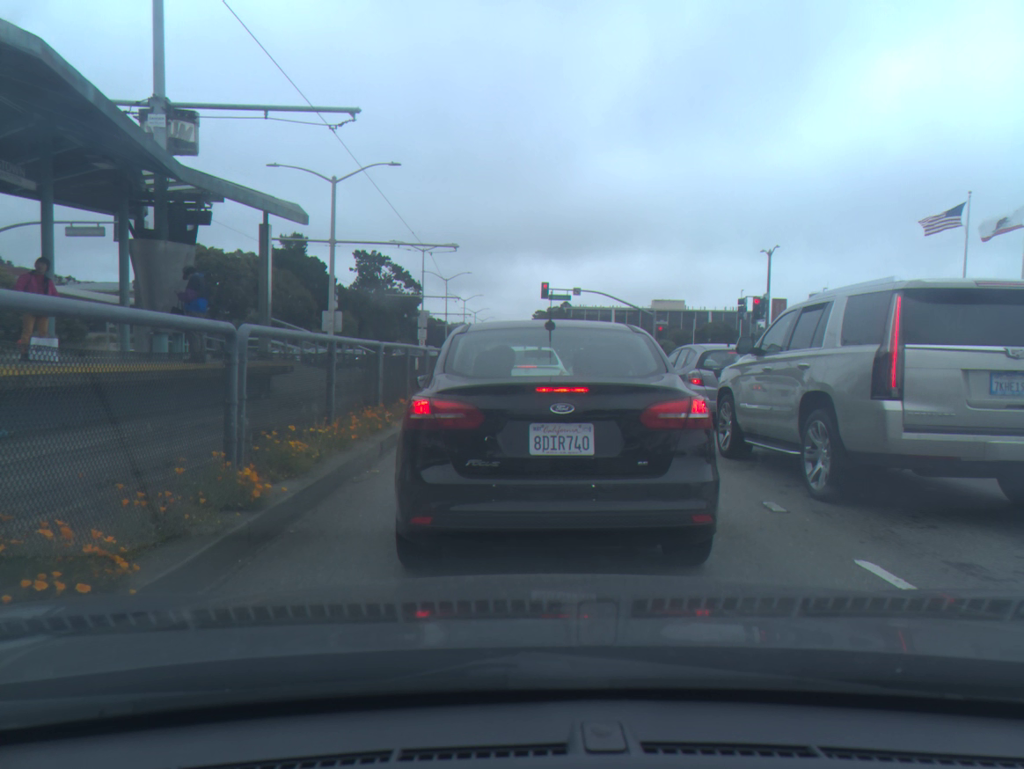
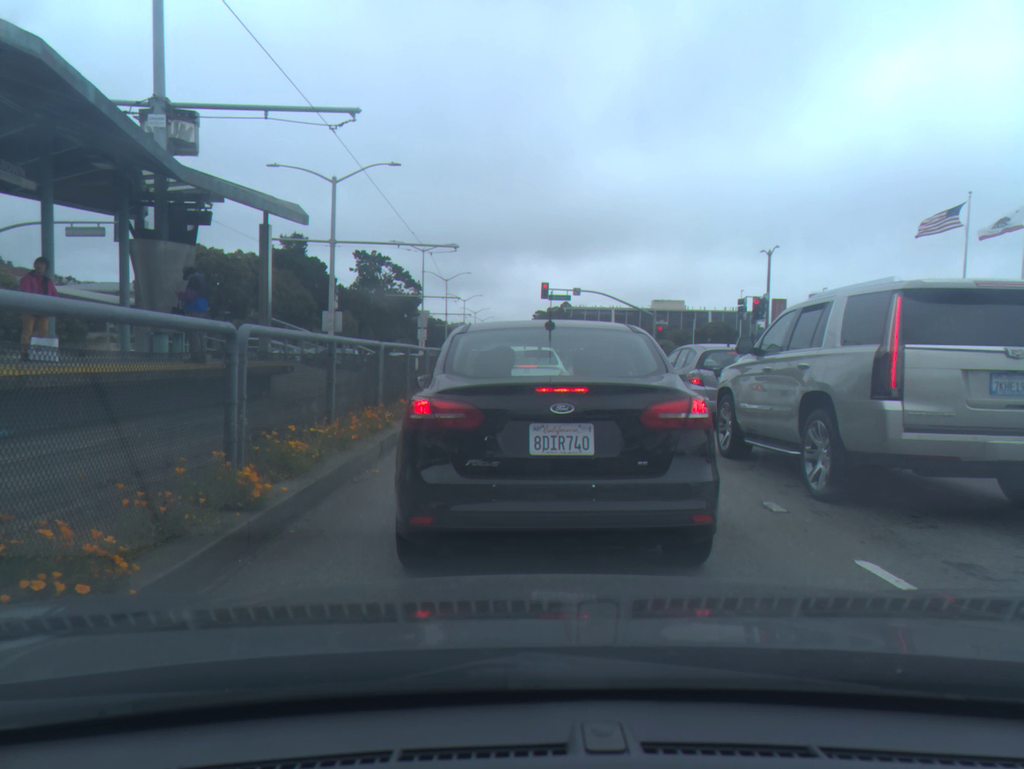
(0.0, 0.0) m; 0°
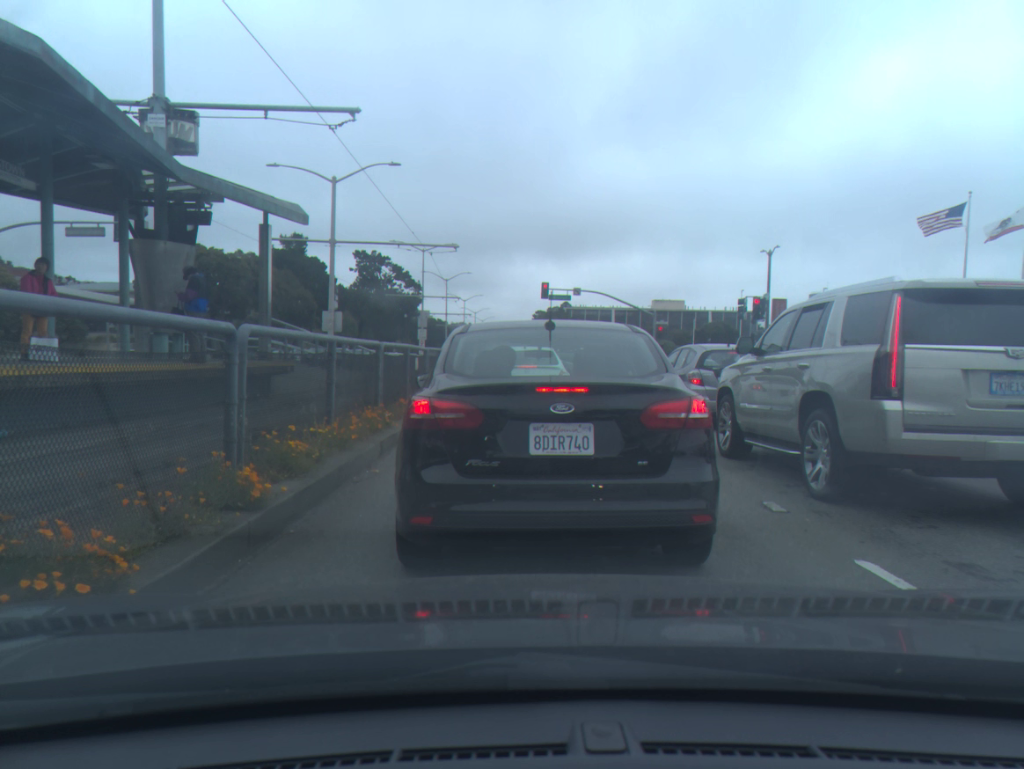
(0.0, 0.0) m; 0°
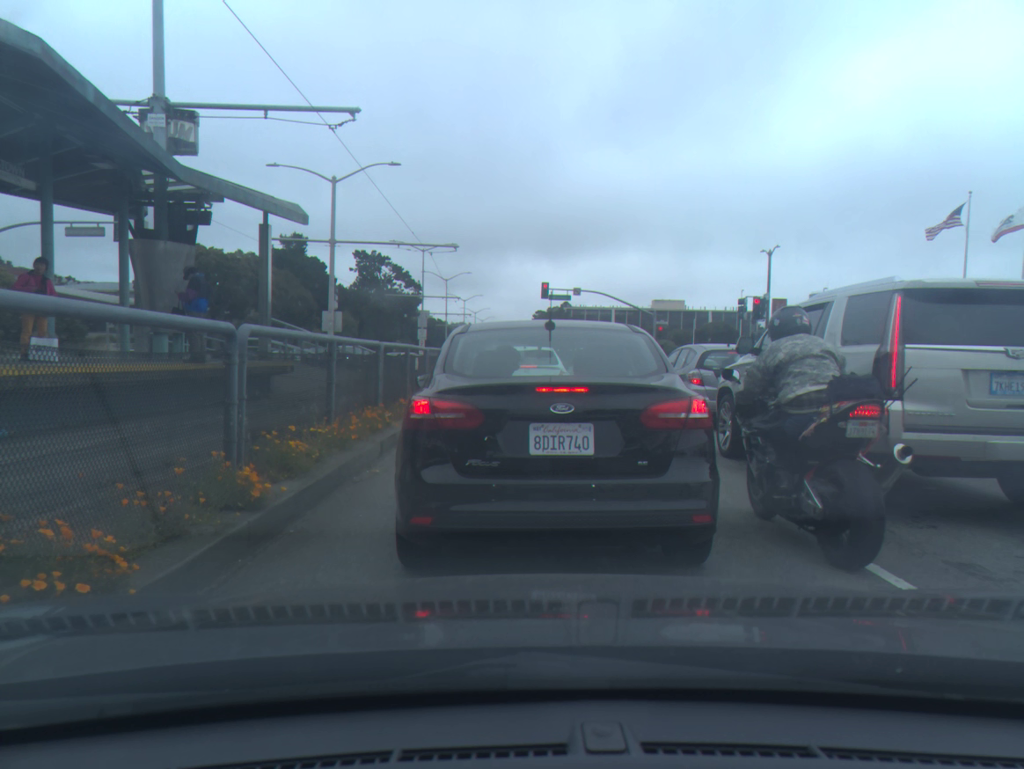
(0.0, 0.0) m; 0°
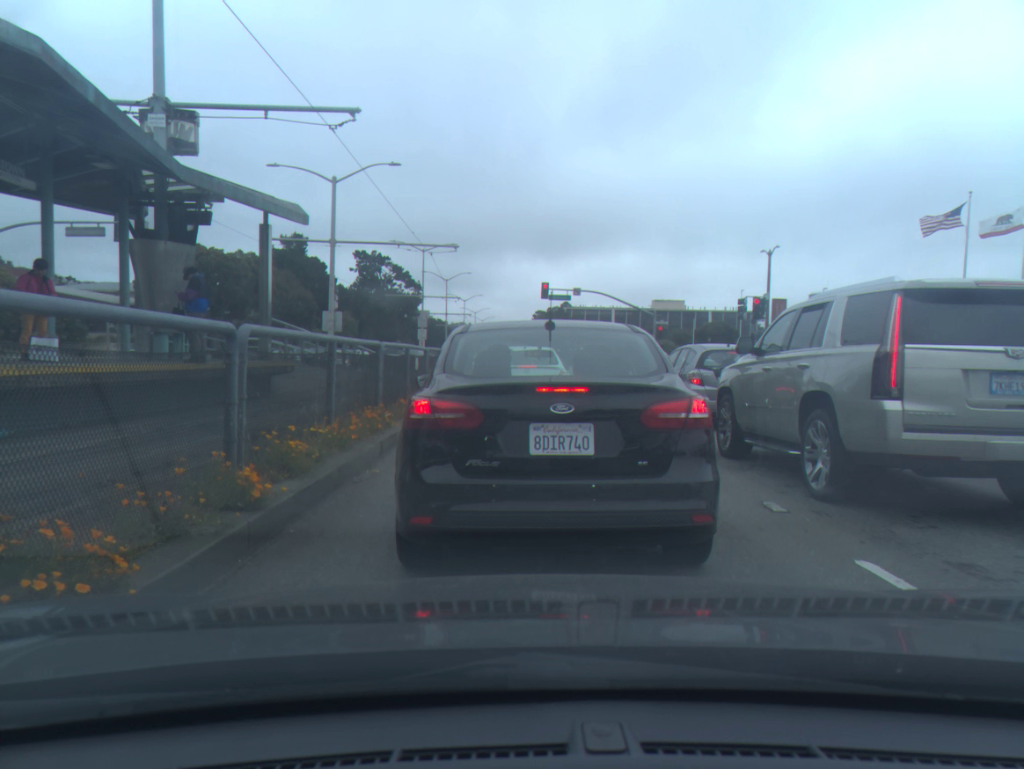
(0.0, 0.0) m; 0°
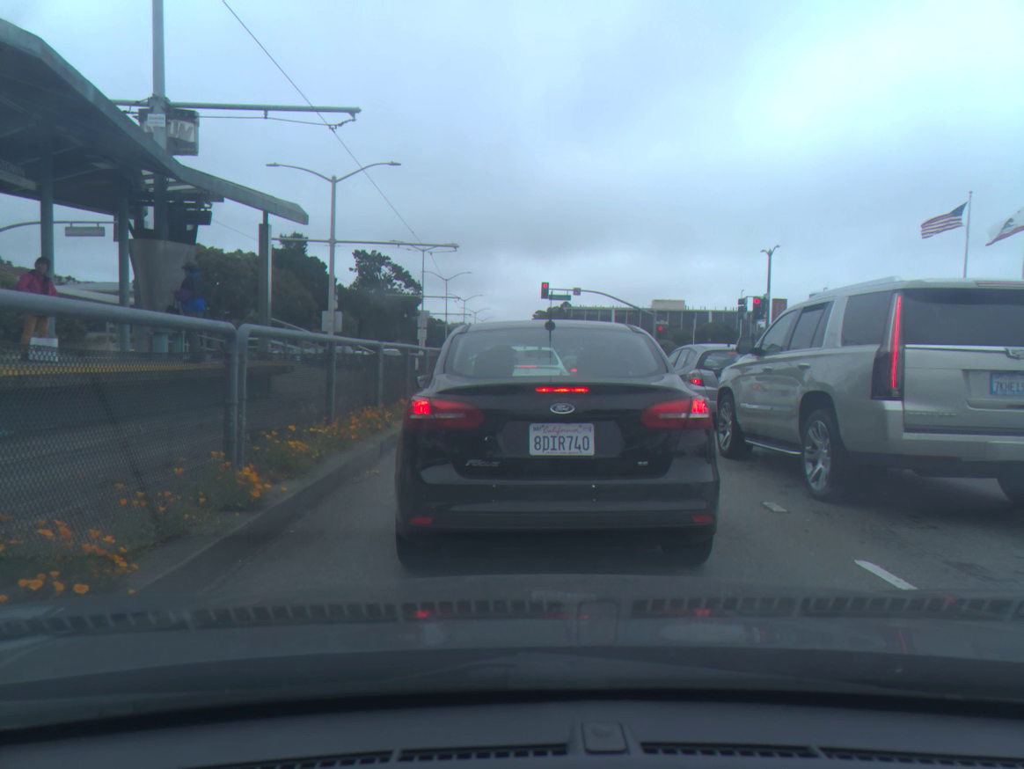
(0.0, 0.0) m; 0°
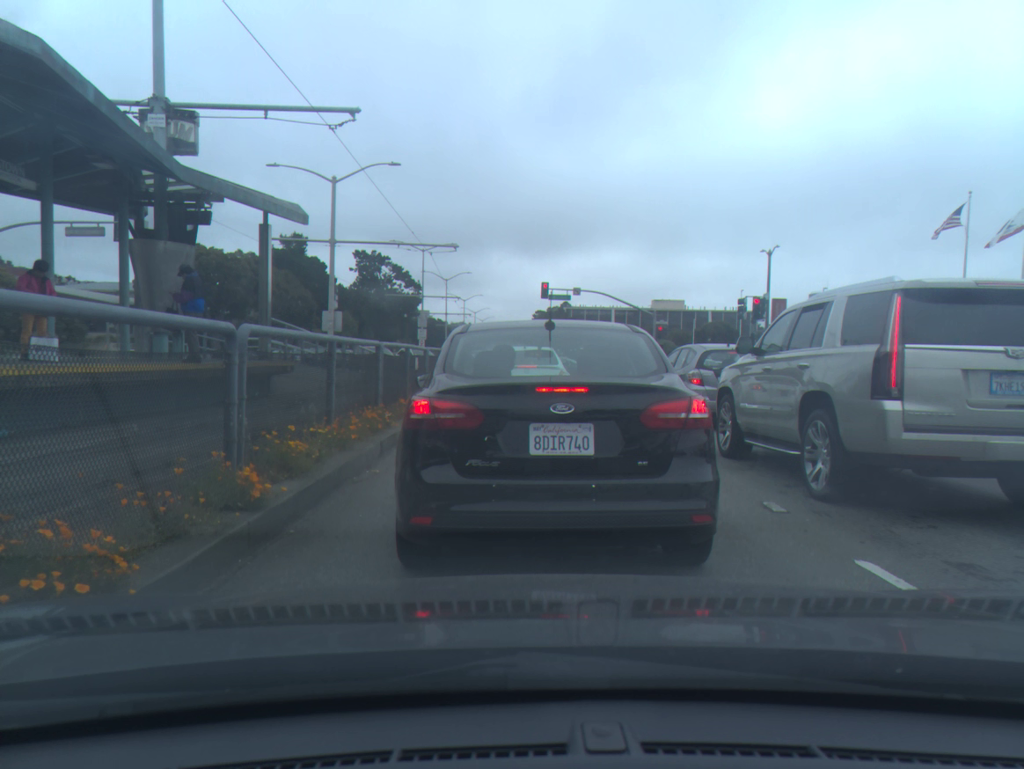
(0.0, 0.0) m; 0°
